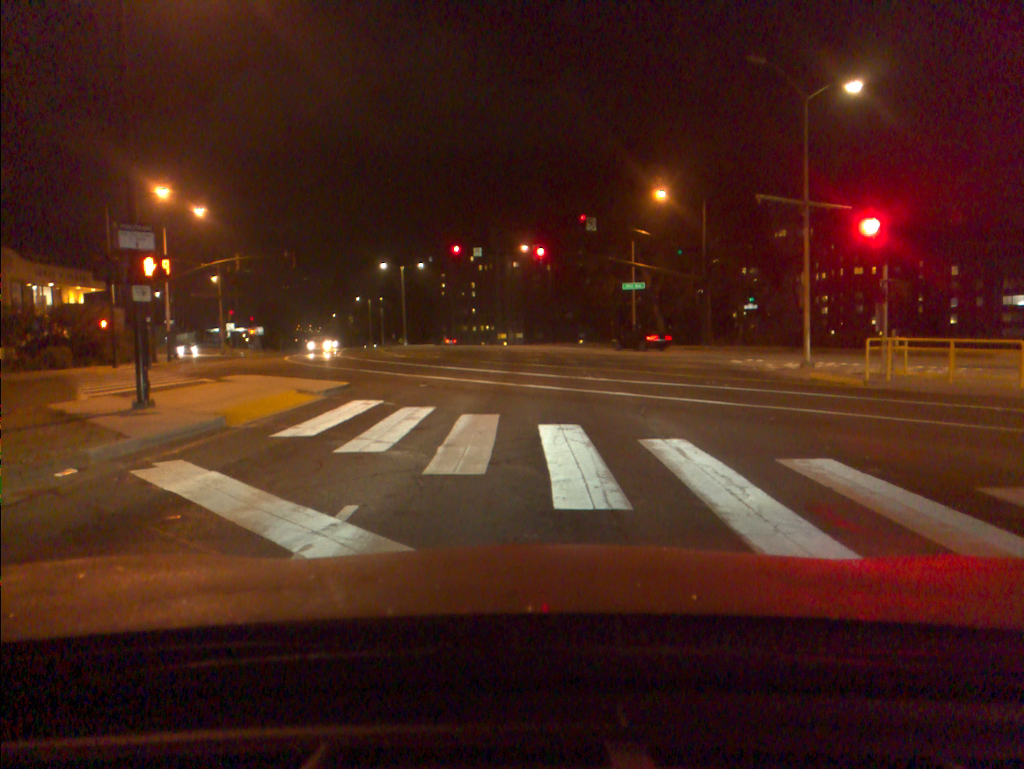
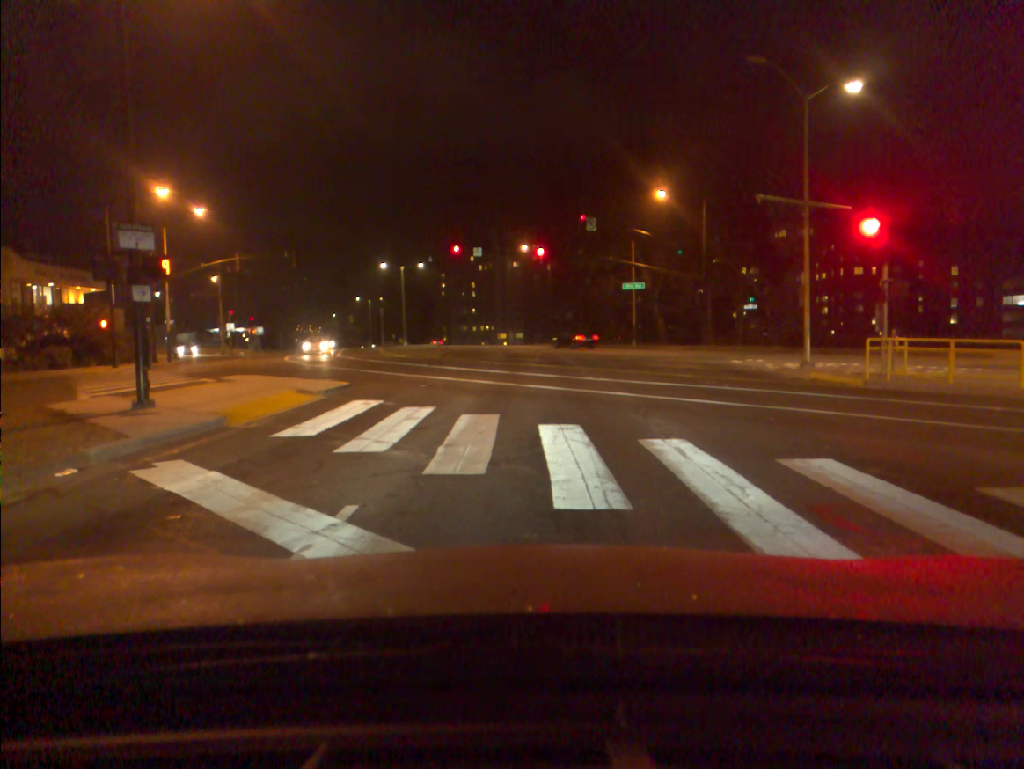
(0.0, 0.0) m; 0°
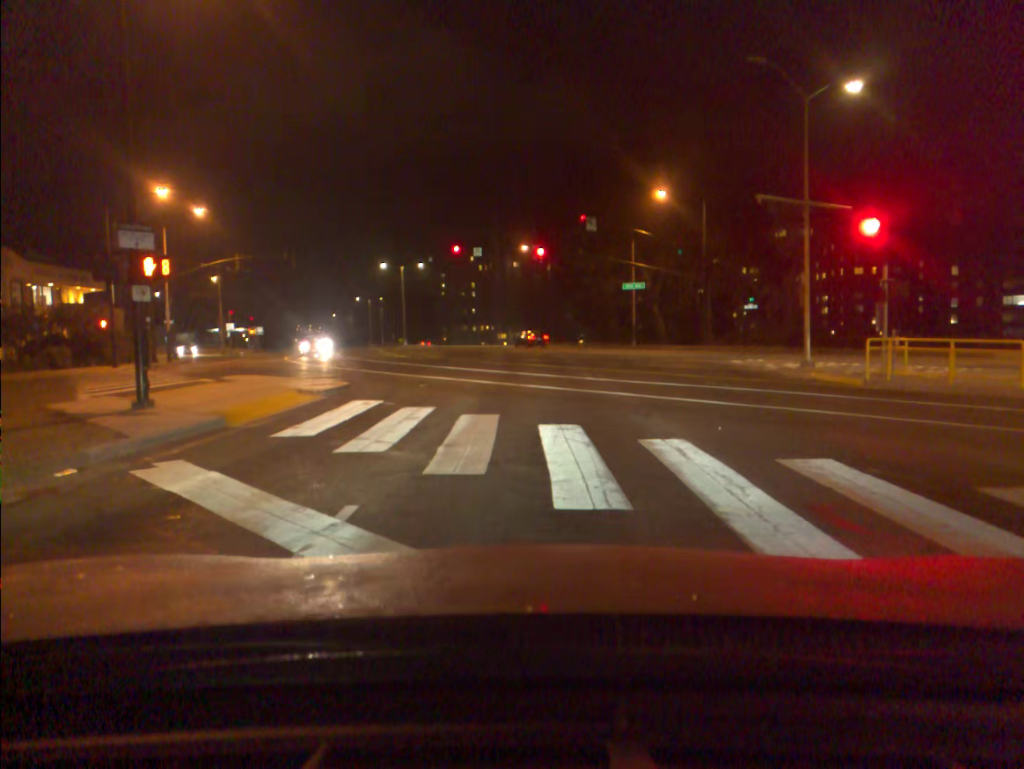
(0.0, 0.0) m; 0°
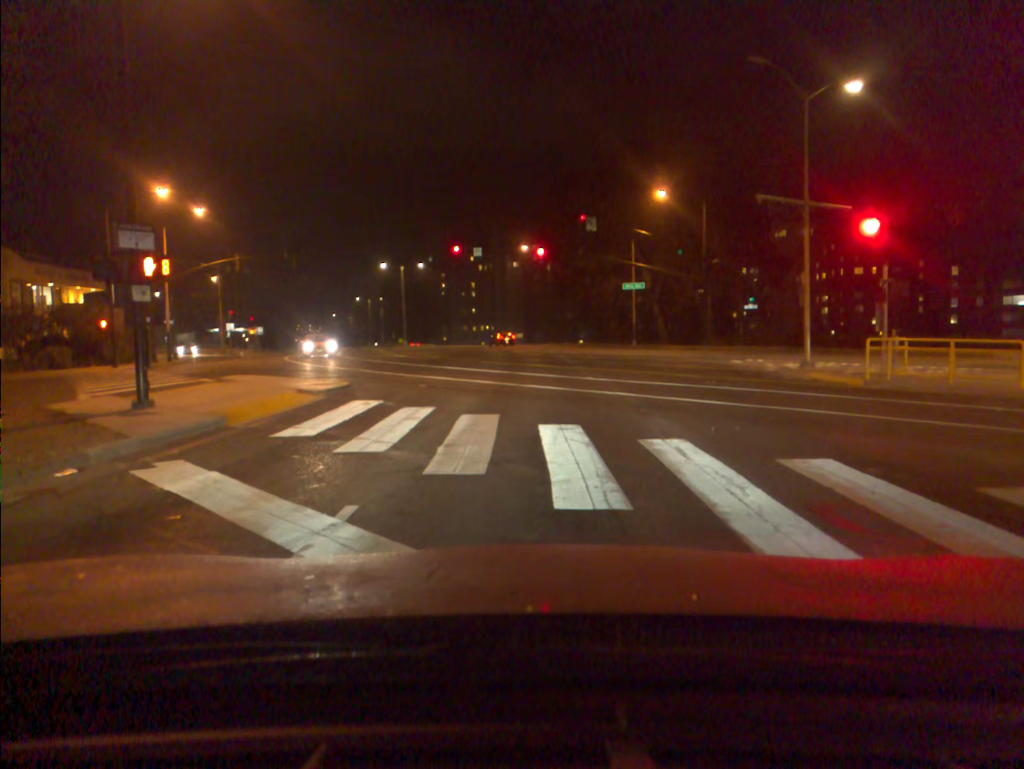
(0.0, 0.0) m; 0°
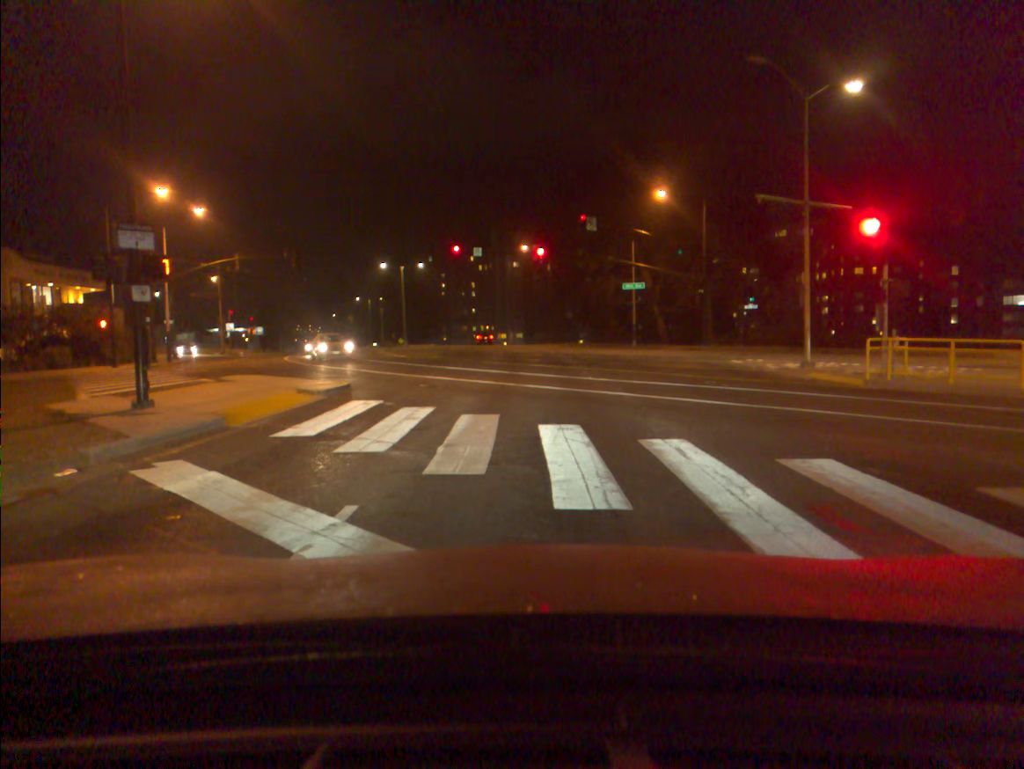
(0.0, 0.0) m; 0°
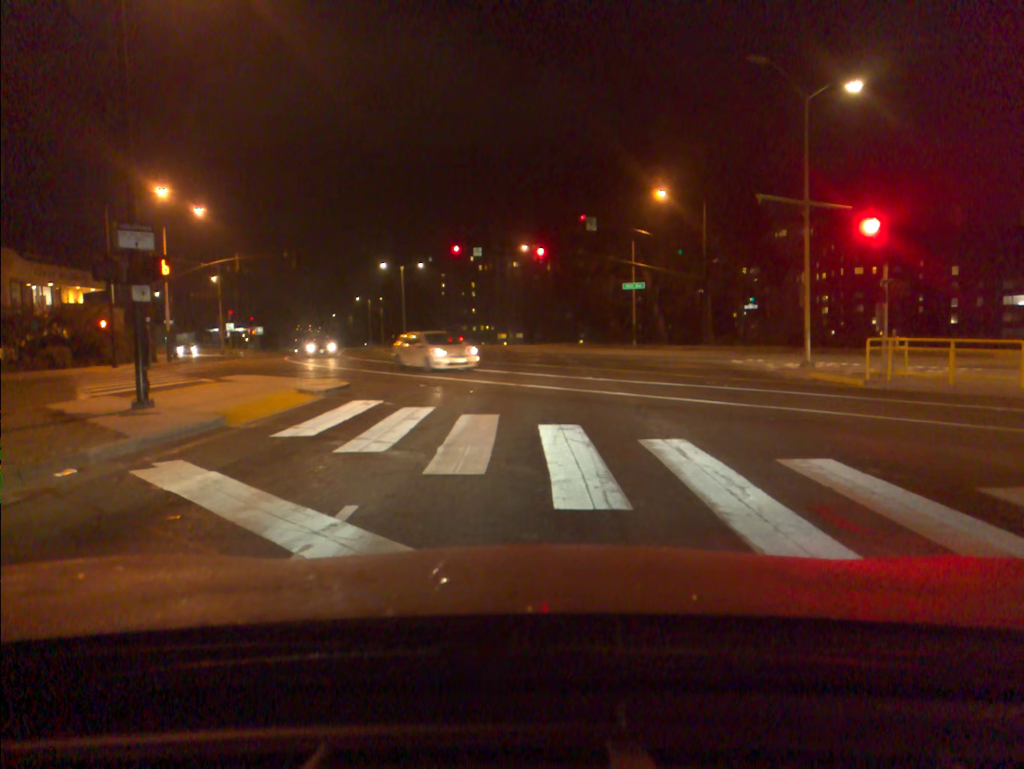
(0.0, 0.0) m; 0°
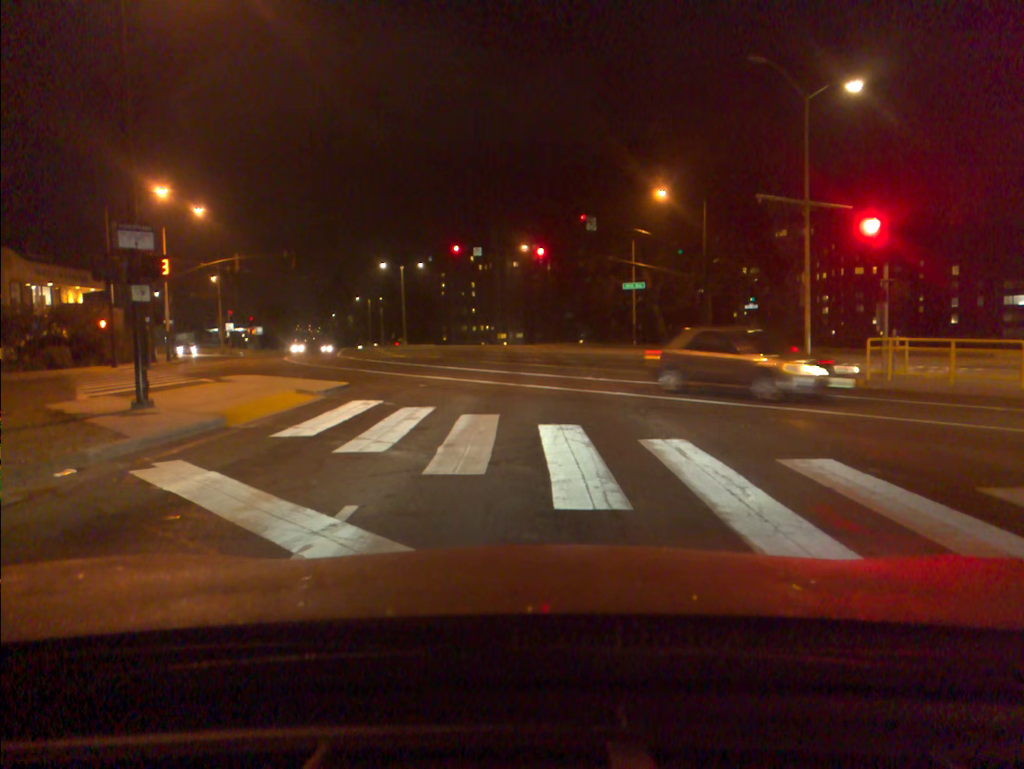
(0.0, 0.0) m; 0°
